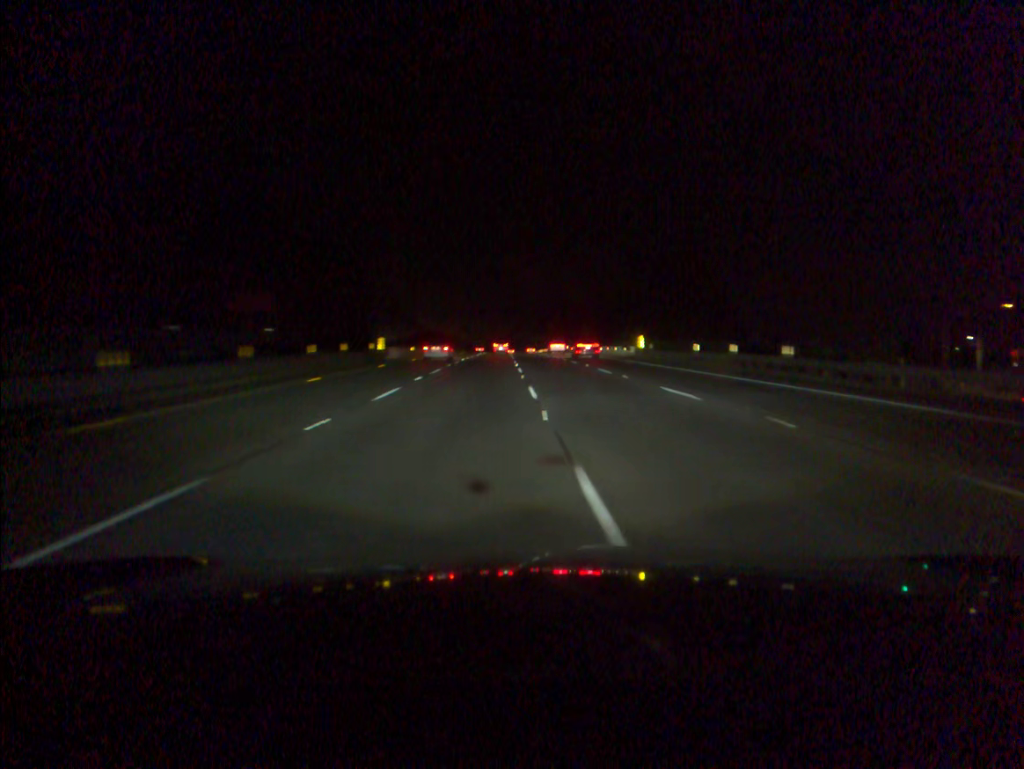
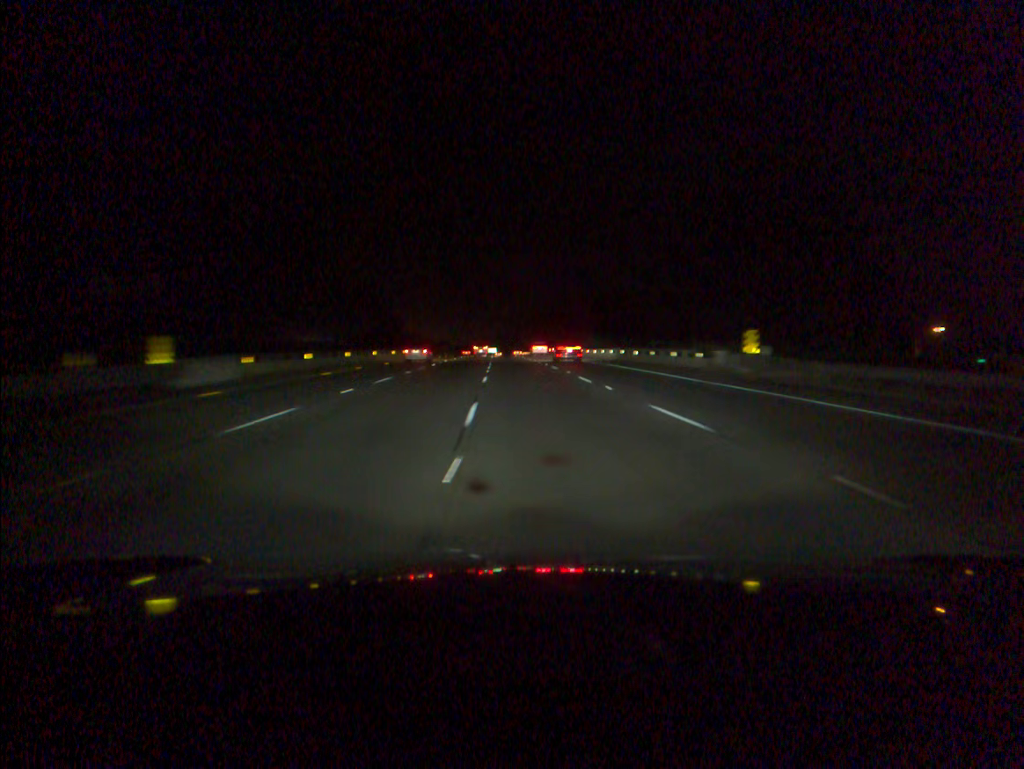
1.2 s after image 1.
(+0.3, +35.0) m; +1°
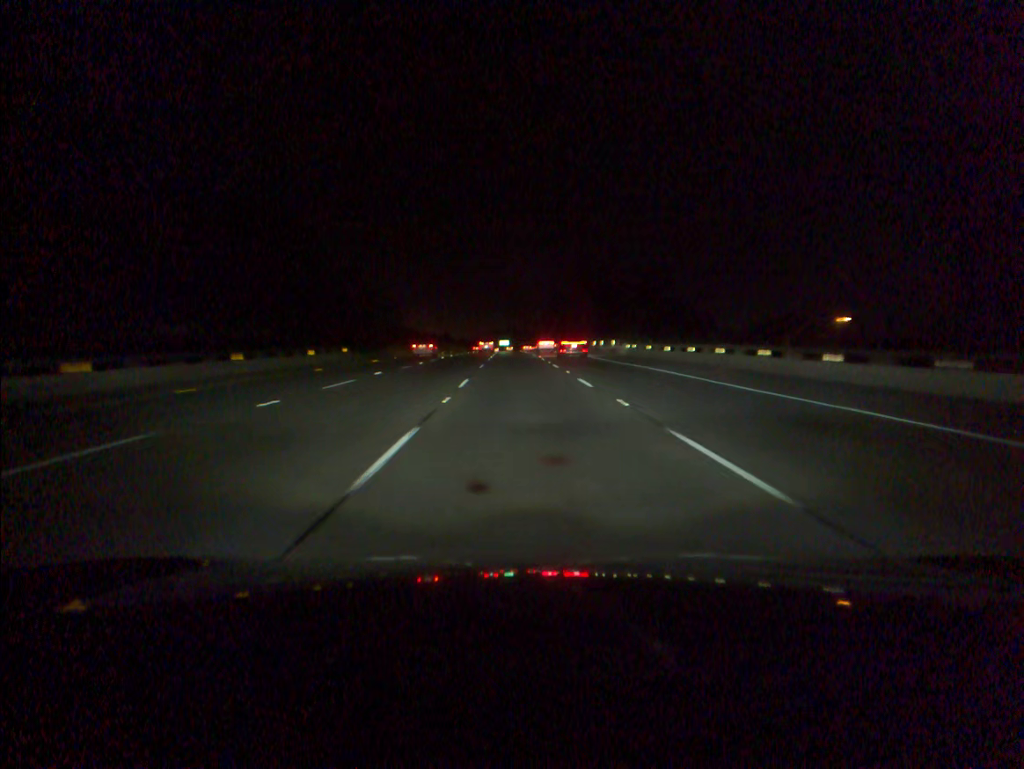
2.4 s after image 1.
(-0.3, +34.8) m; -1°
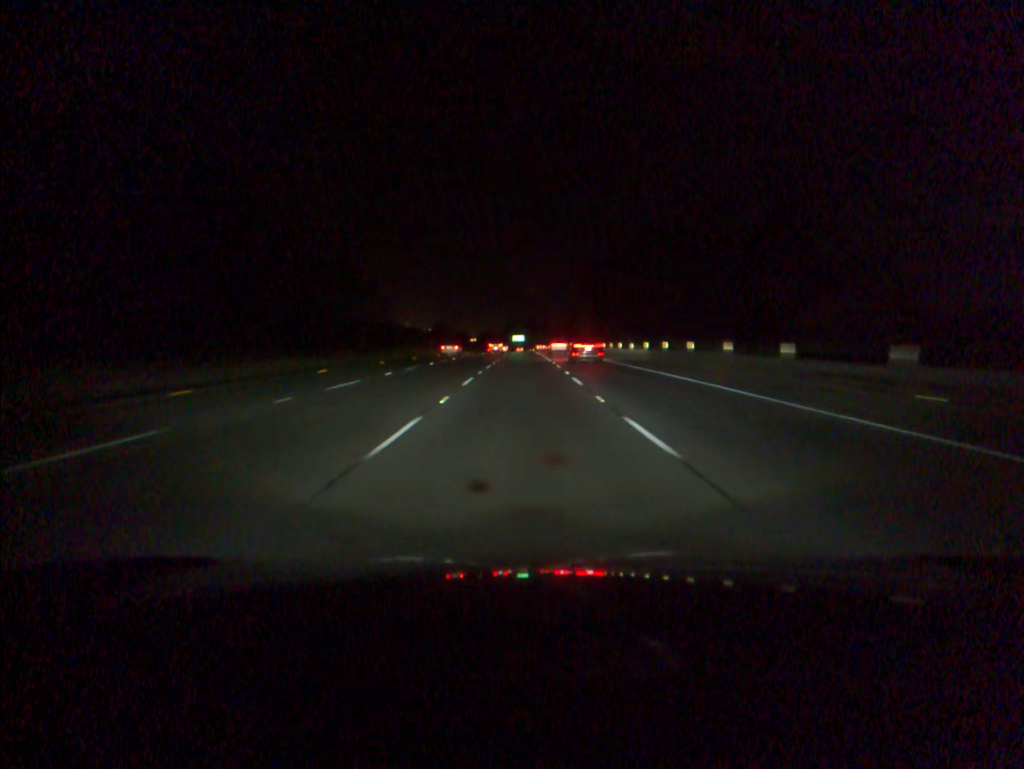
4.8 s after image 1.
(-1.0, +67.7) m; -1°
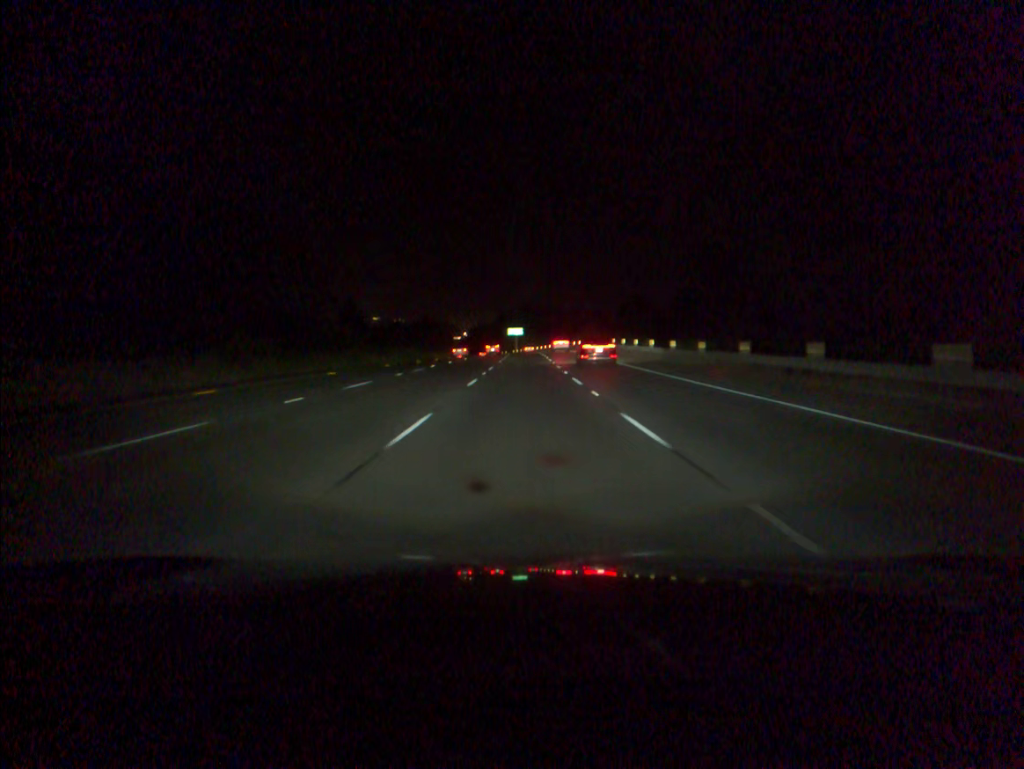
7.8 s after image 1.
(-0.1, +86.2) m; 0°
